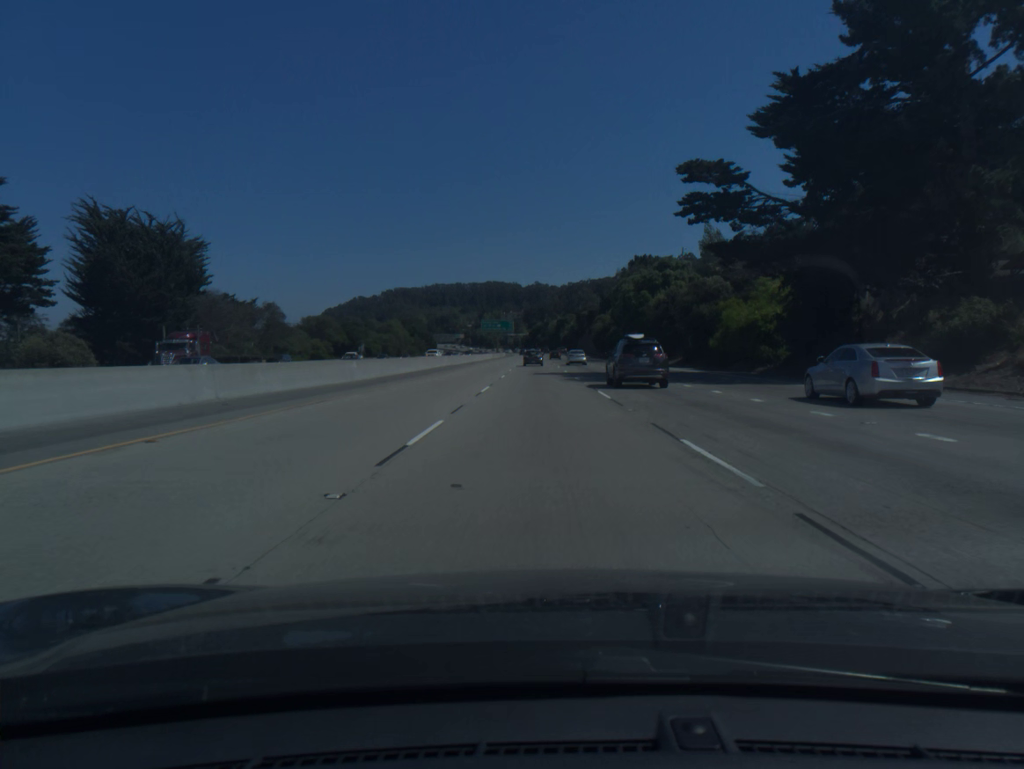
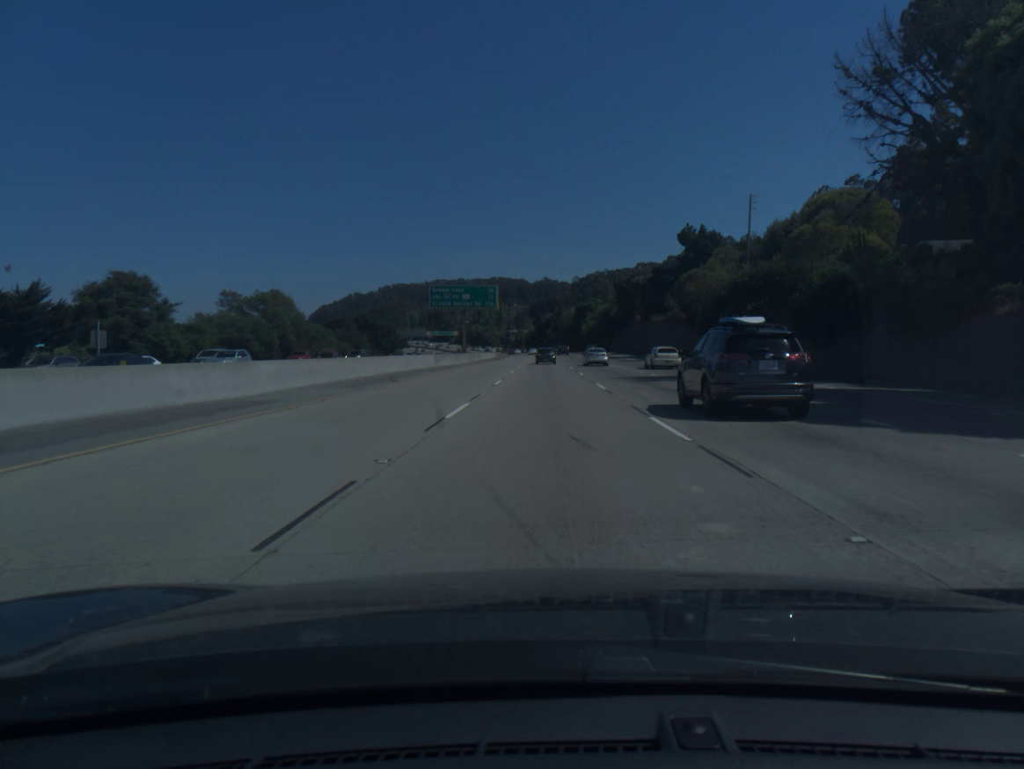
(-0.7, +96.5) m; -1°
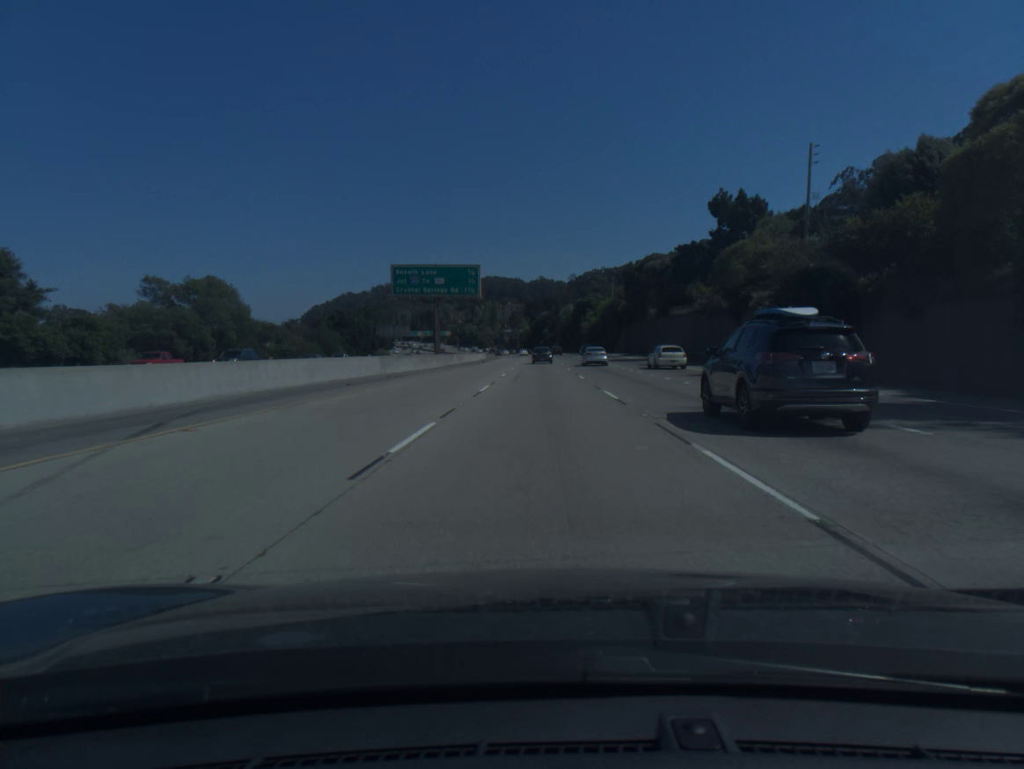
(+0.1, +19.3) m; 0°
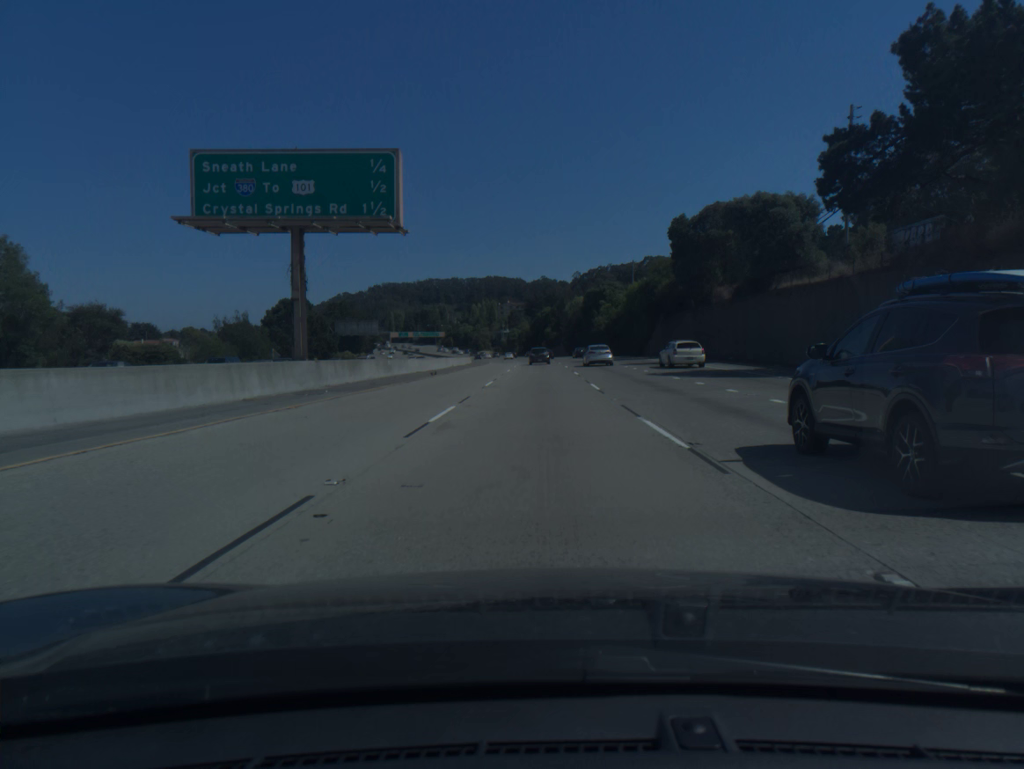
(0.0, +38.5) m; 0°
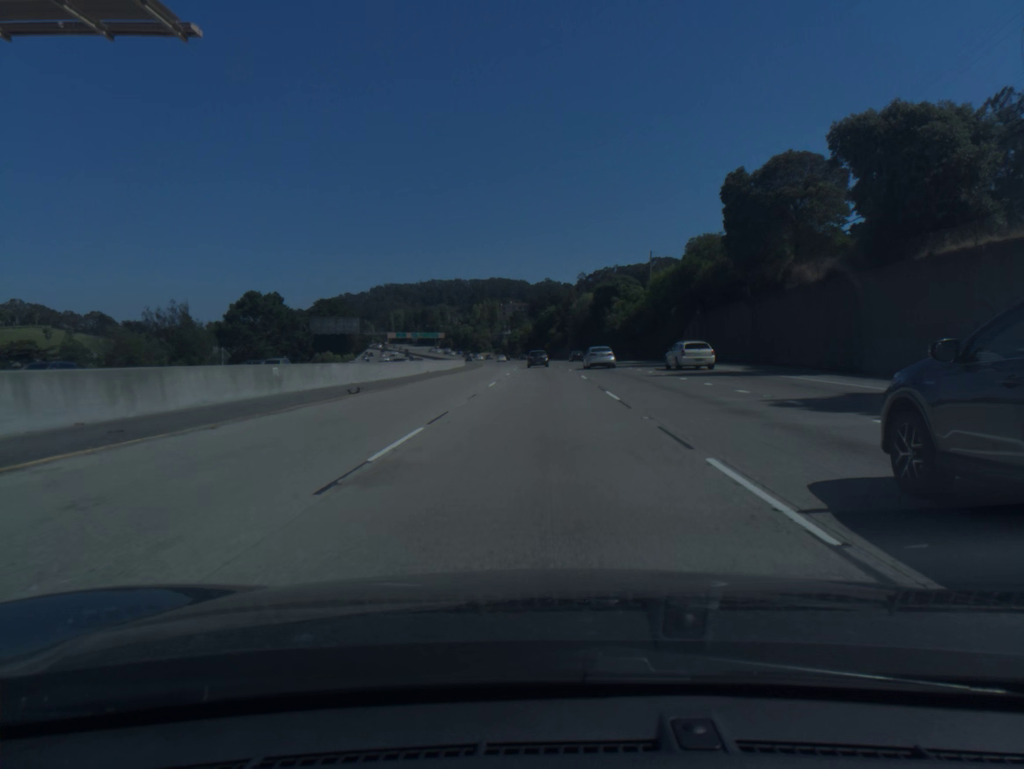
(0.0, +19.2) m; 0°
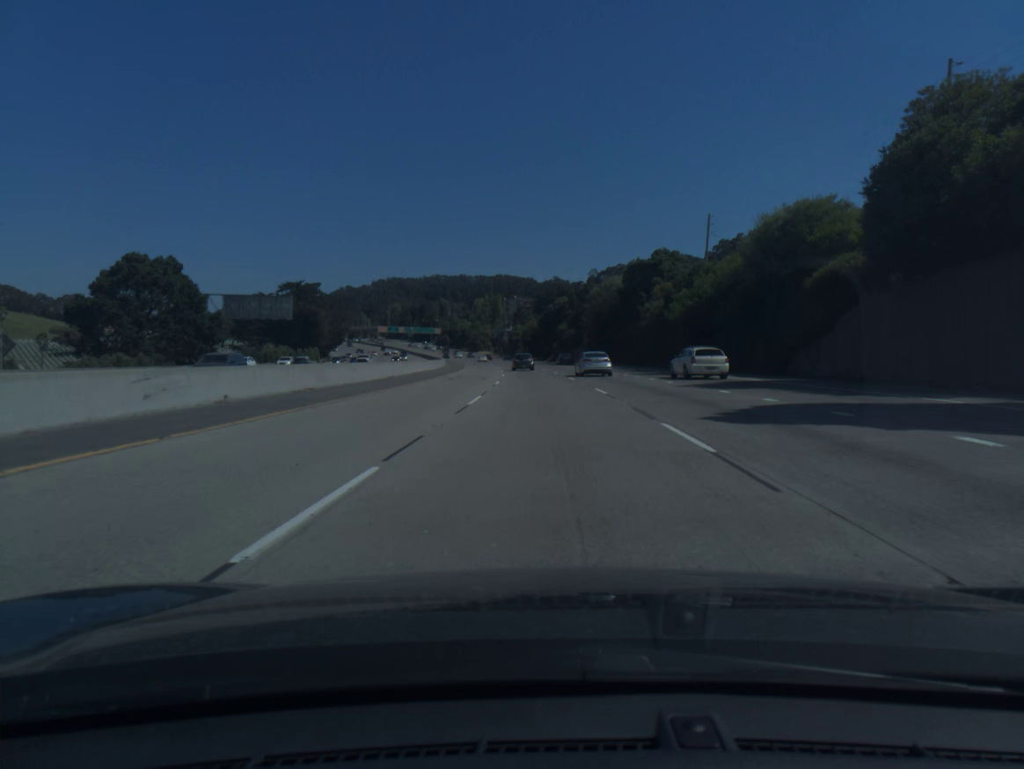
(-0.1, +38.2) m; 0°
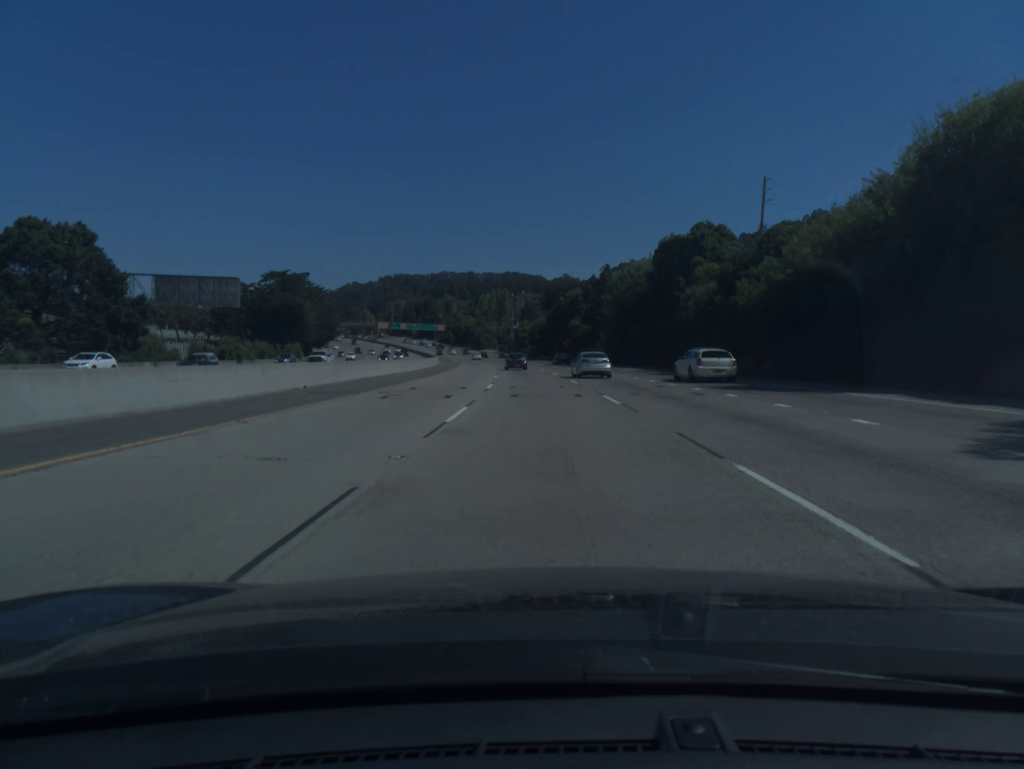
(-0.1, +19.0) m; -1°
